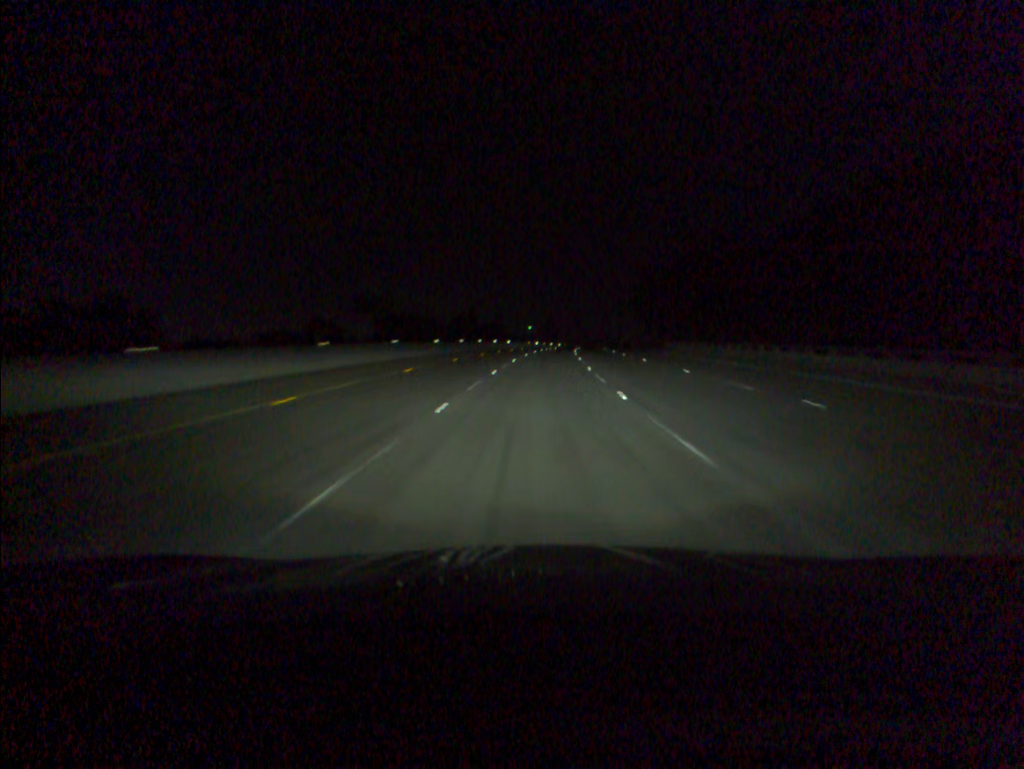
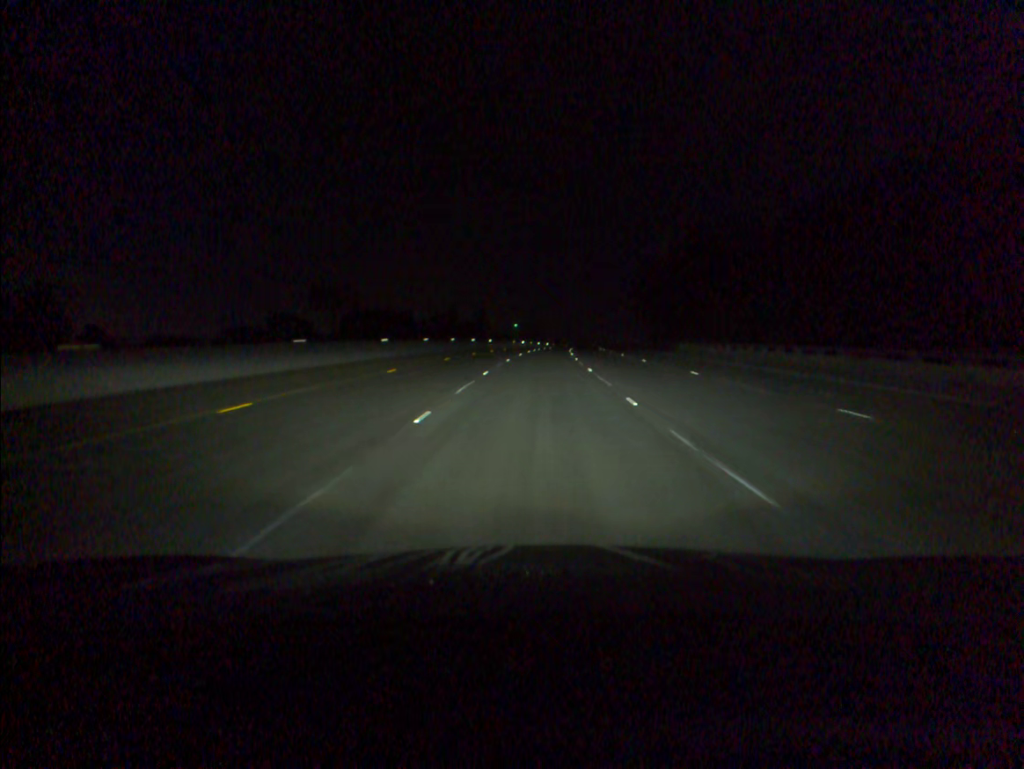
(+0.1, +16.9) m; +1°
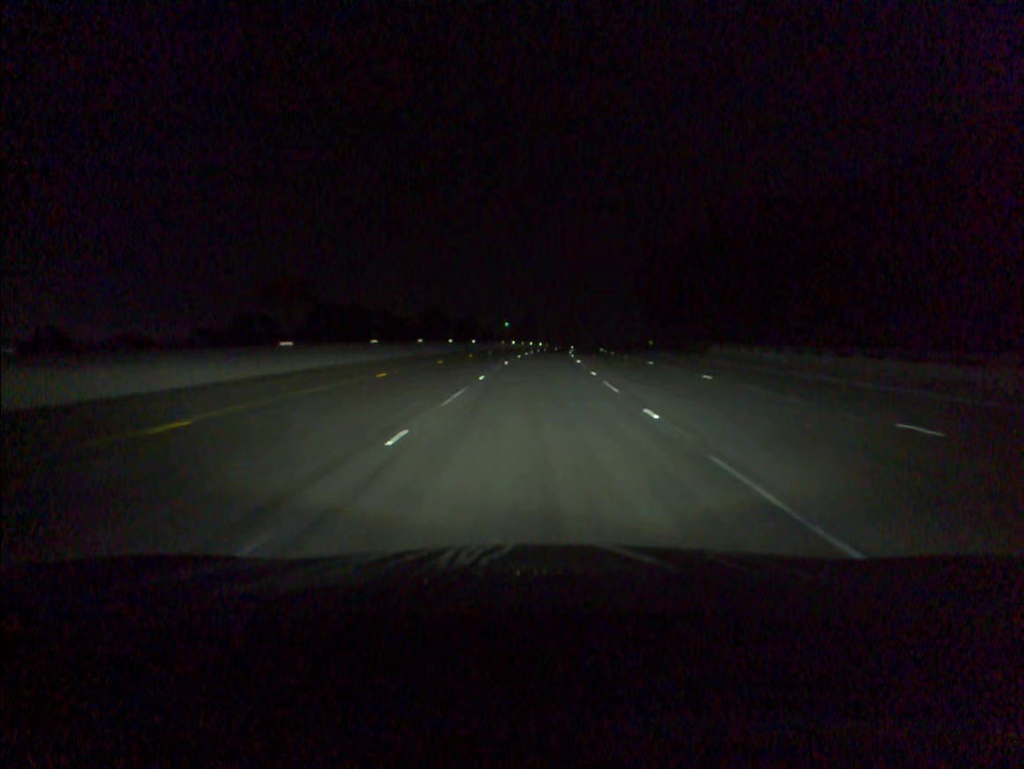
(+0.1, +16.9) m; +1°
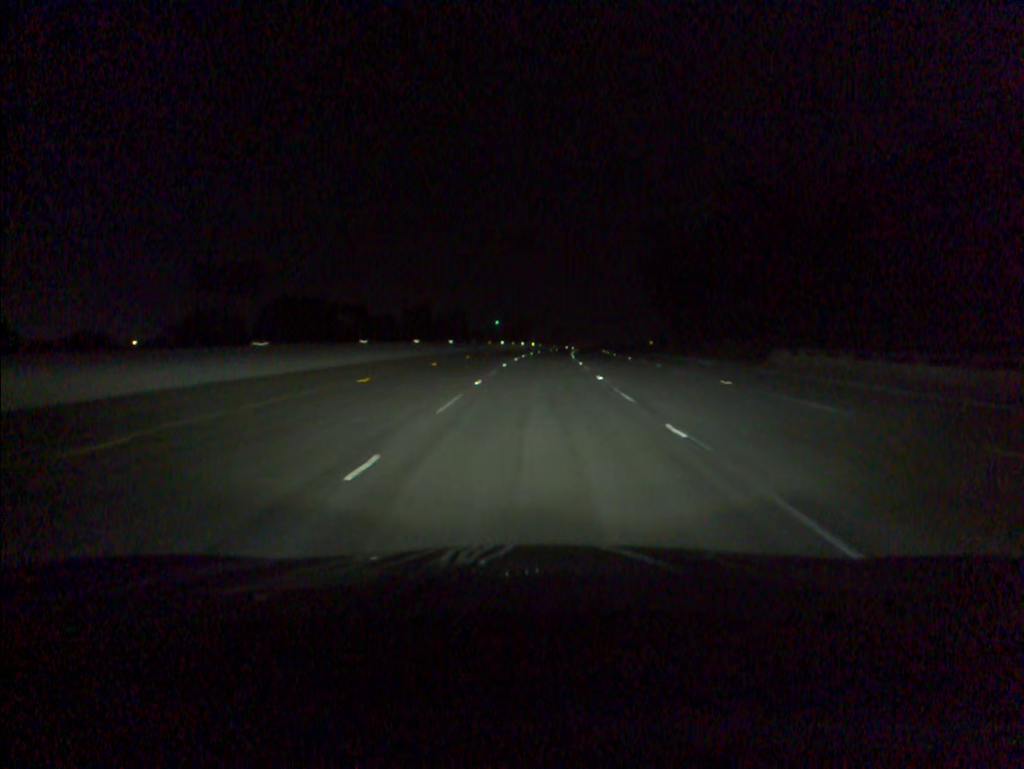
(+0.1, +16.9) m; +1°
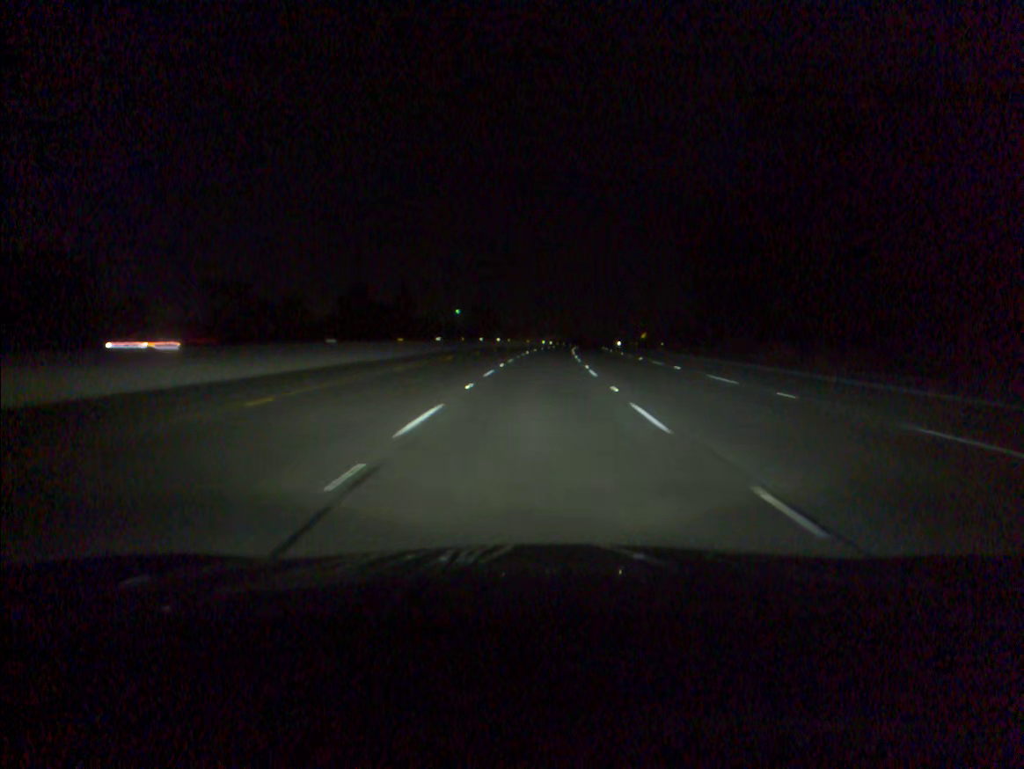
(+0.9, +50.8) m; +2°
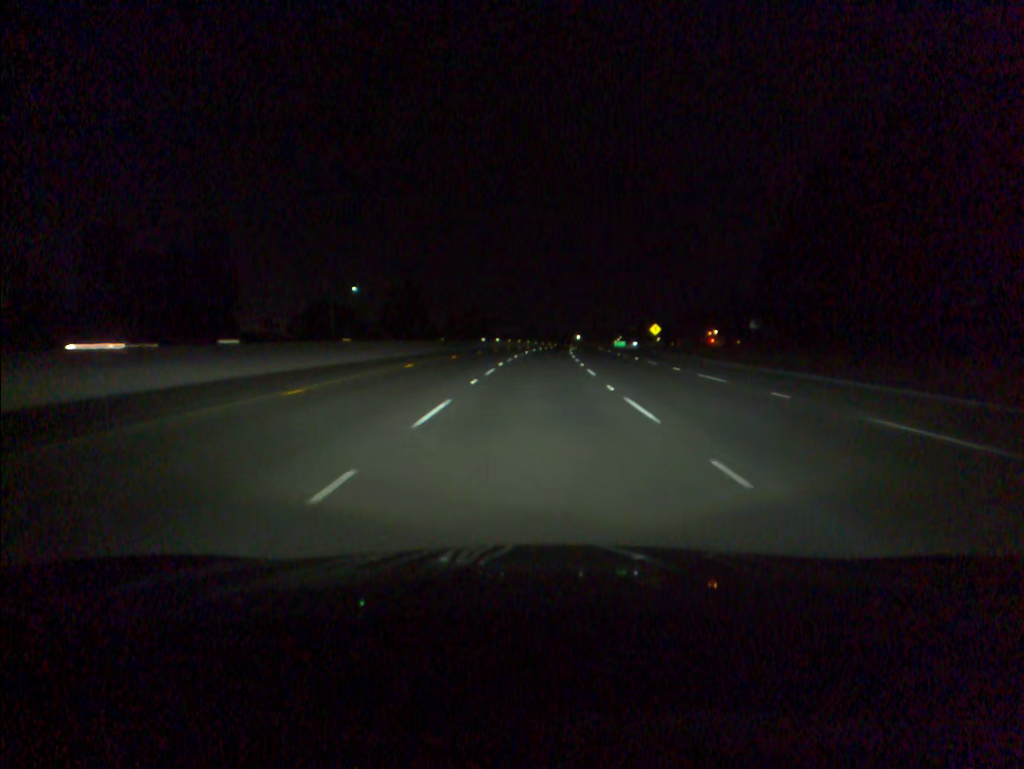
(+2.8, +84.6) m; +4°
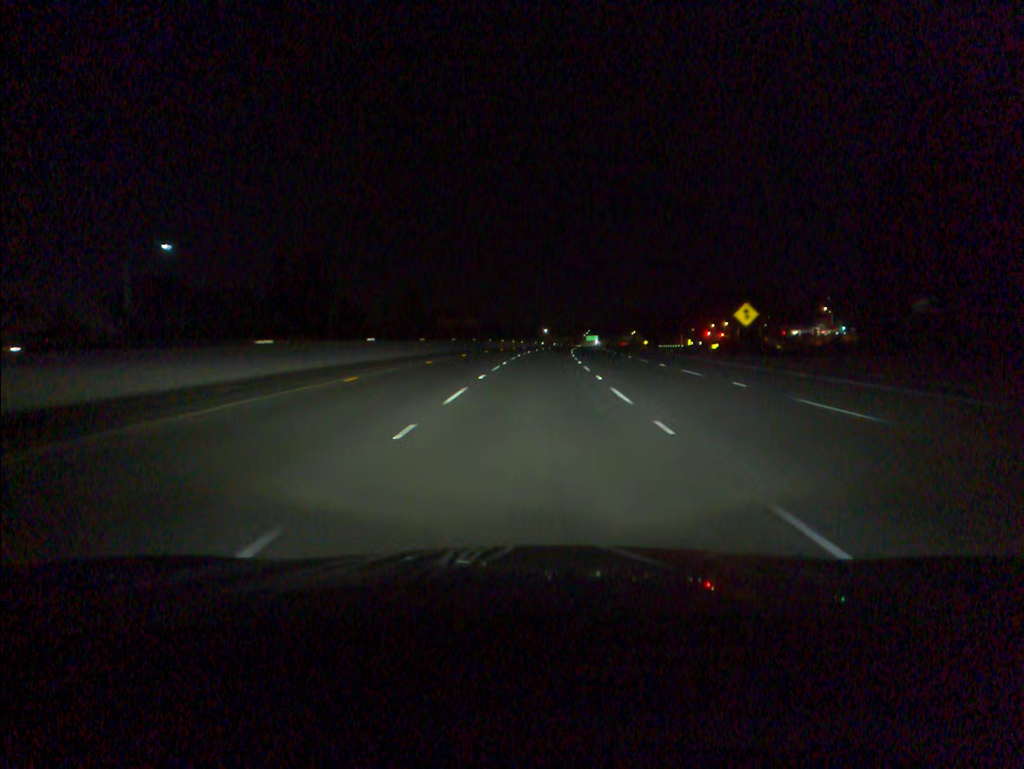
(+1.6, +67.7) m; +3°
